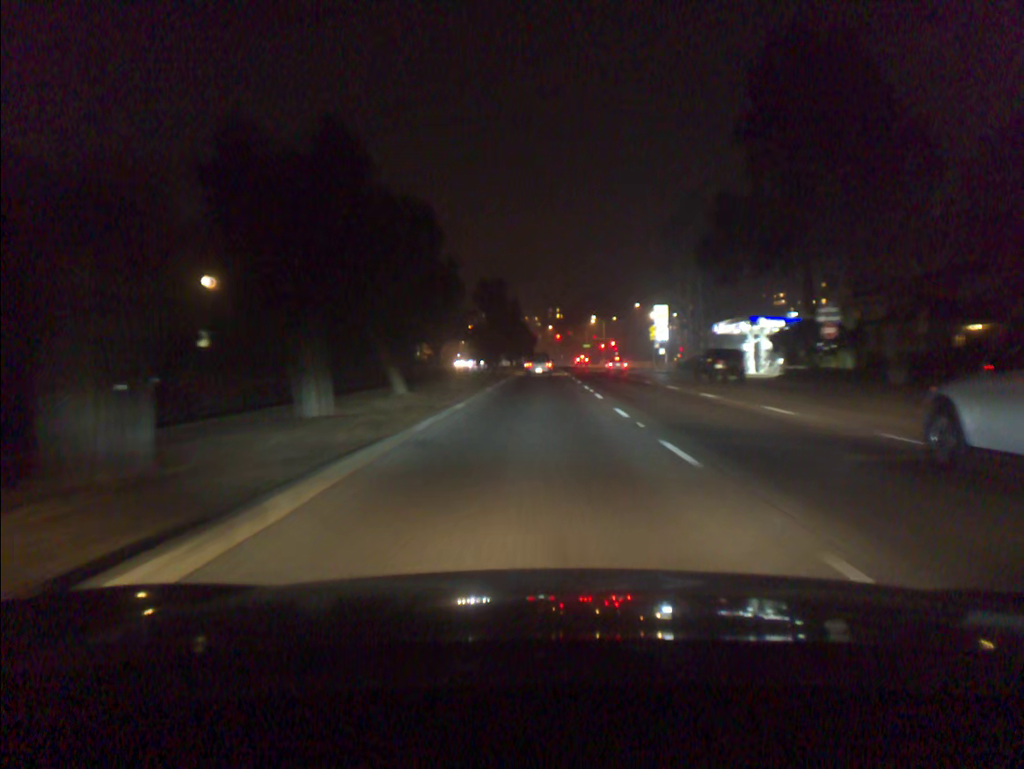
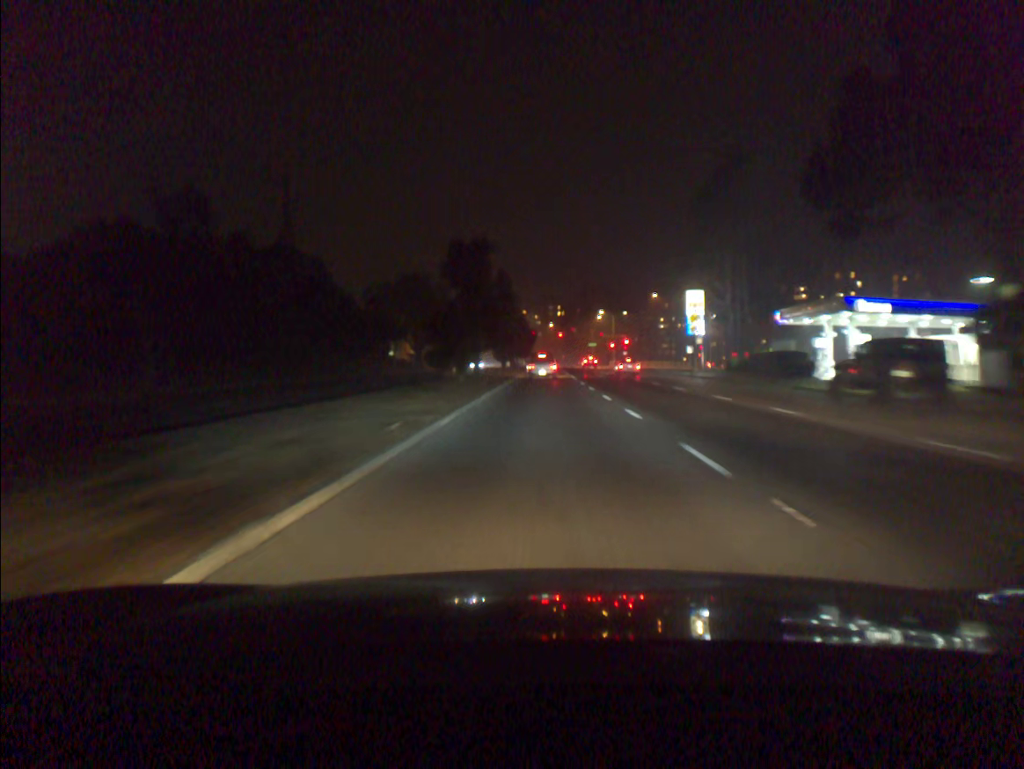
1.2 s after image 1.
(0.0, +22.4) m; 0°
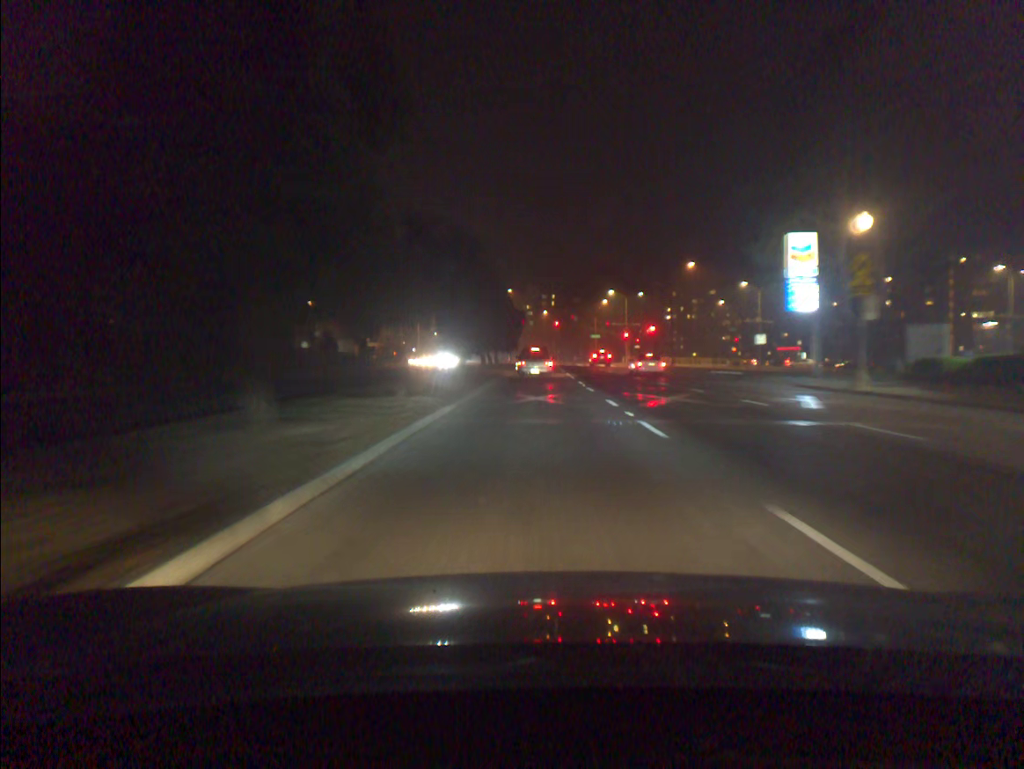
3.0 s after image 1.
(+0.2, +34.0) m; +1°
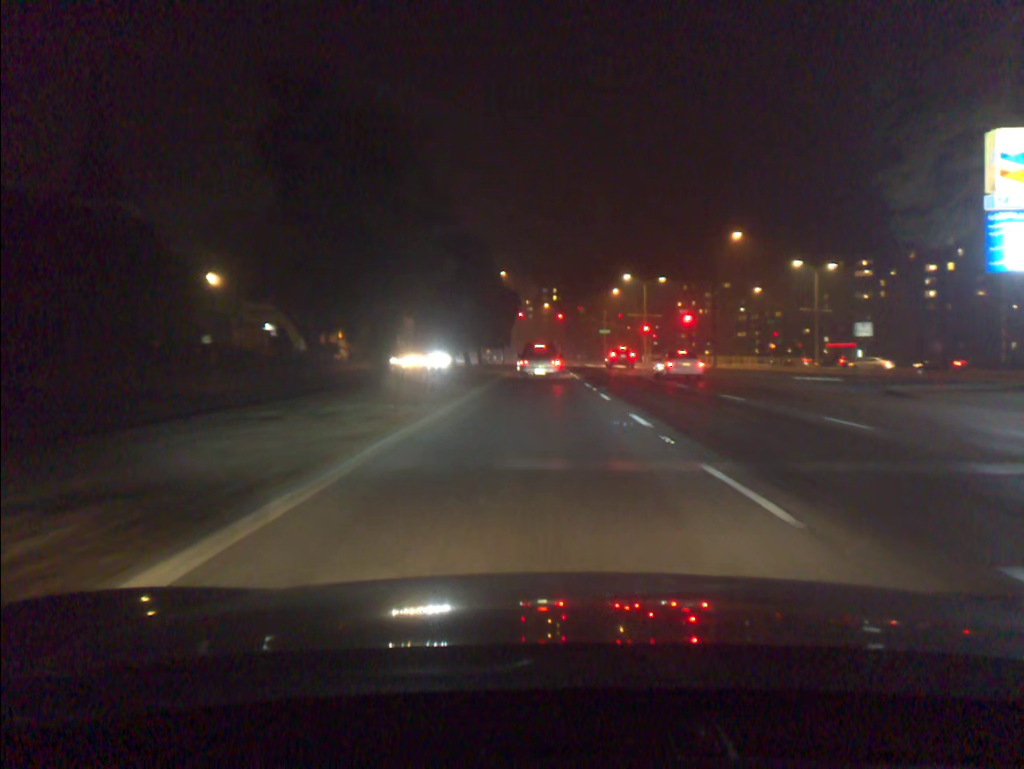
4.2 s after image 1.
(0.0, +20.4) m; 0°
